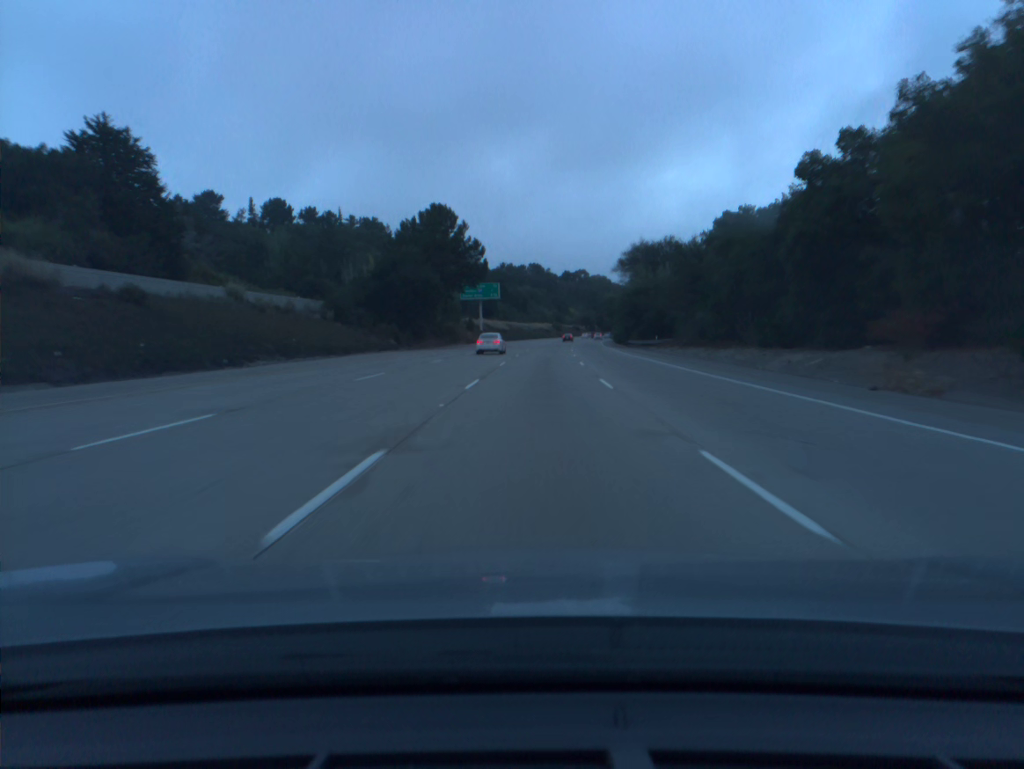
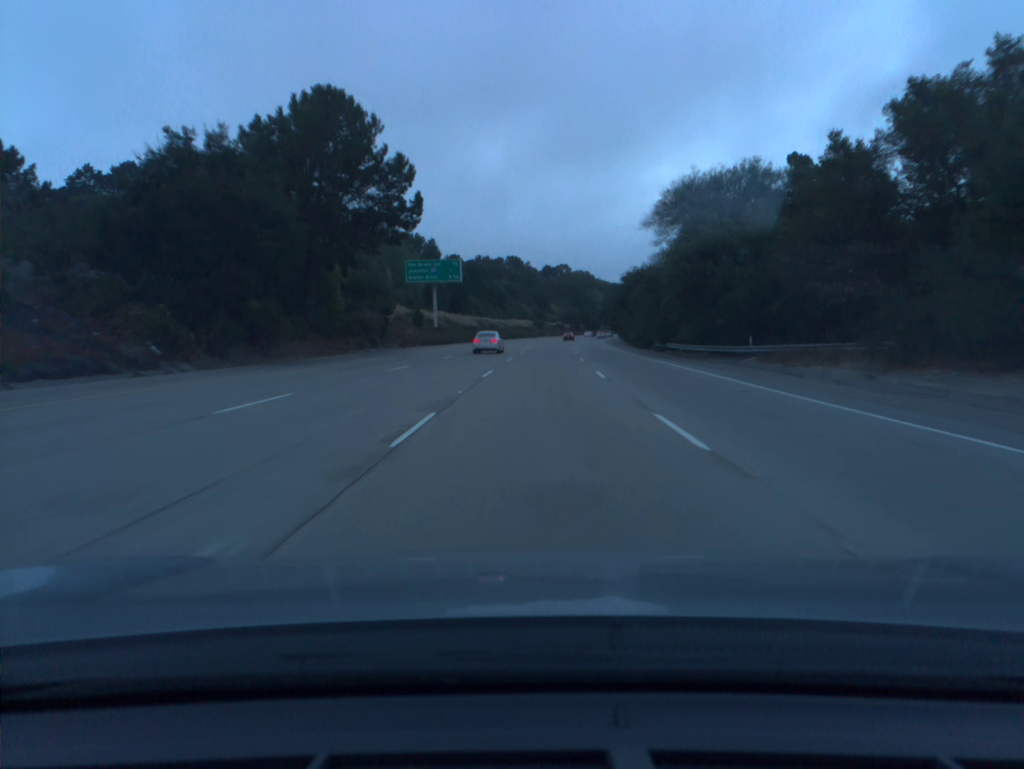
(+0.5, +39.9) m; +1°
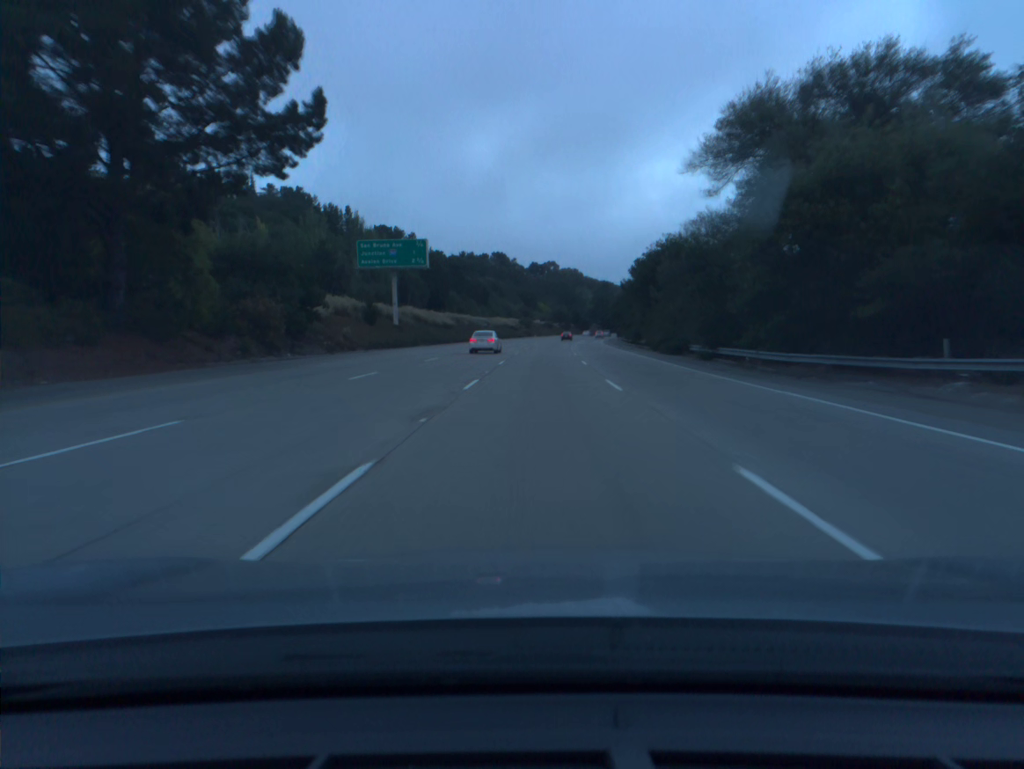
(+0.2, +20.0) m; +1°
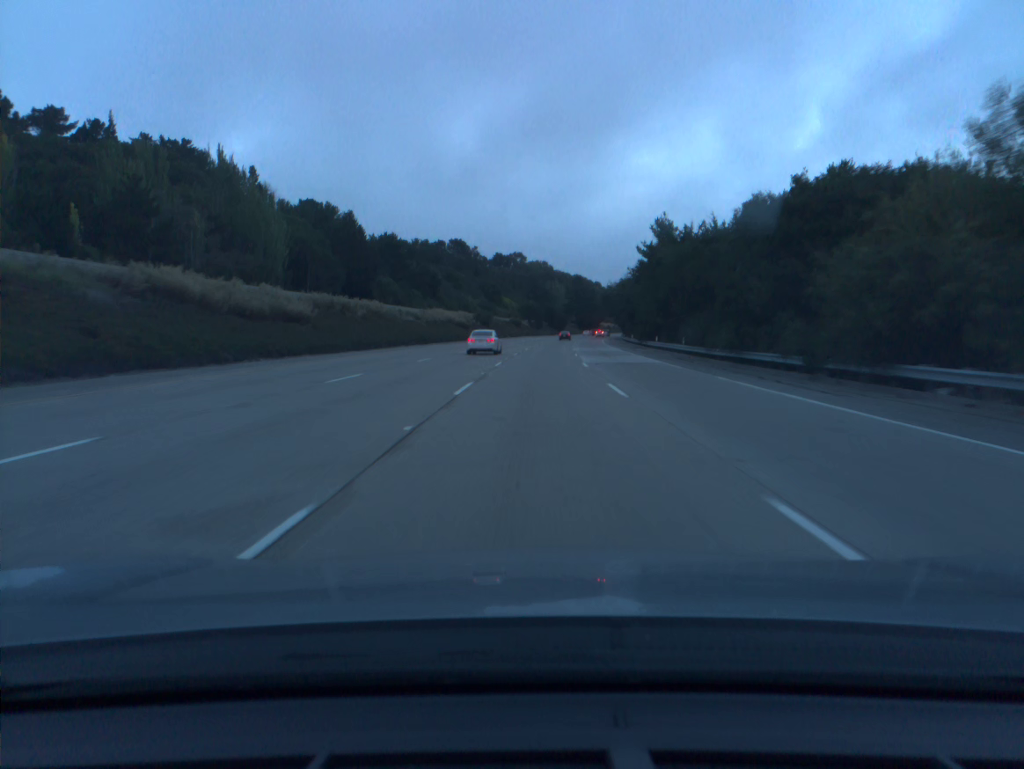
(+1.3, +60.3) m; +2°
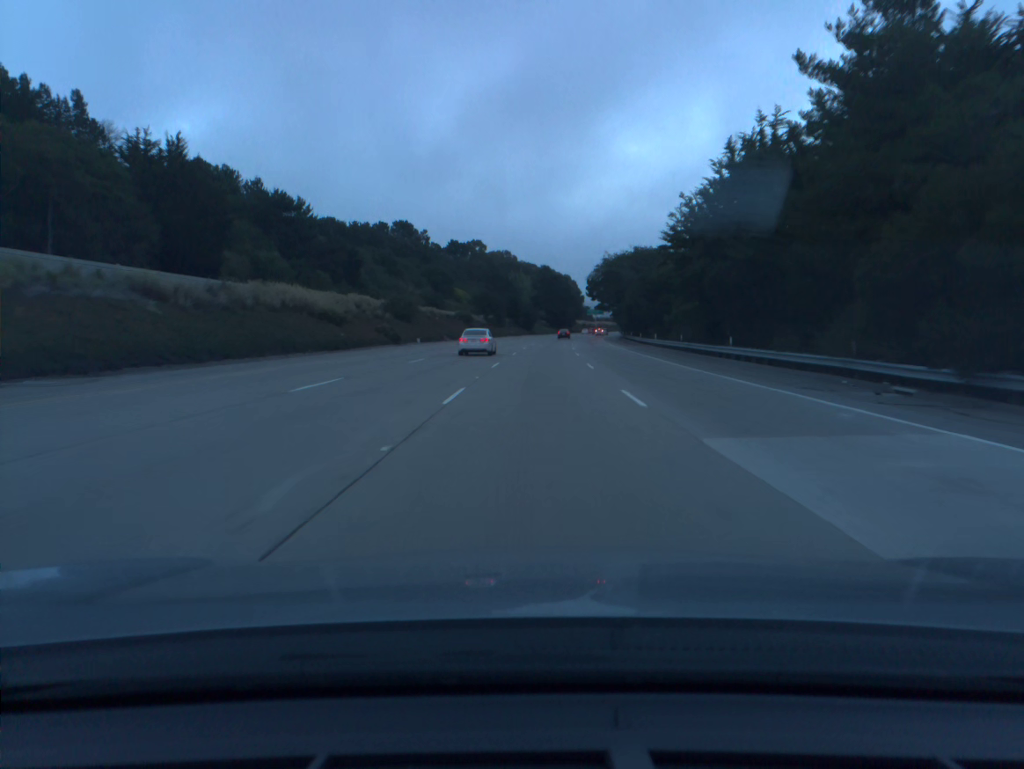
(+1.3, +60.6) m; +3°
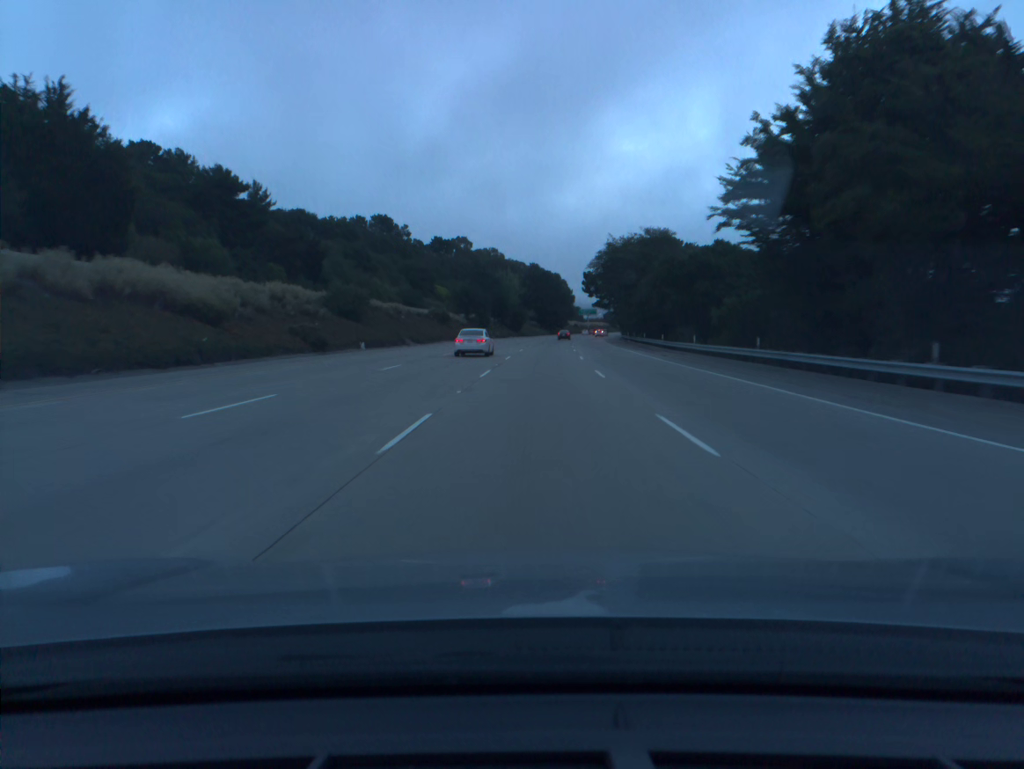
(+0.2, +20.1) m; +1°
